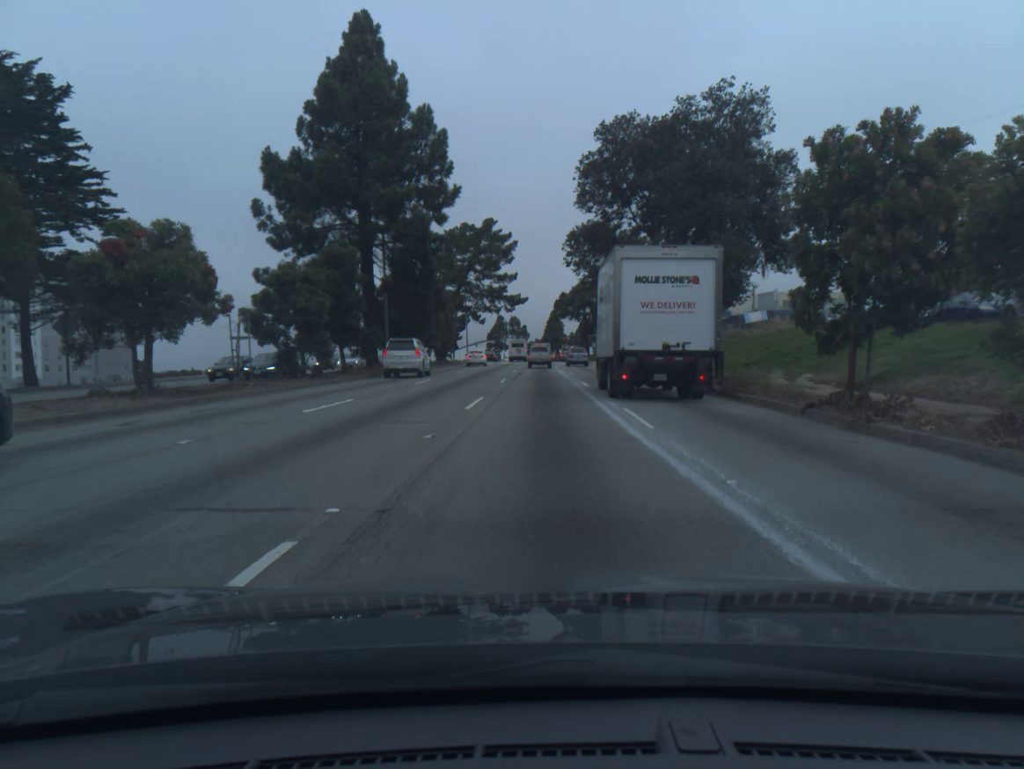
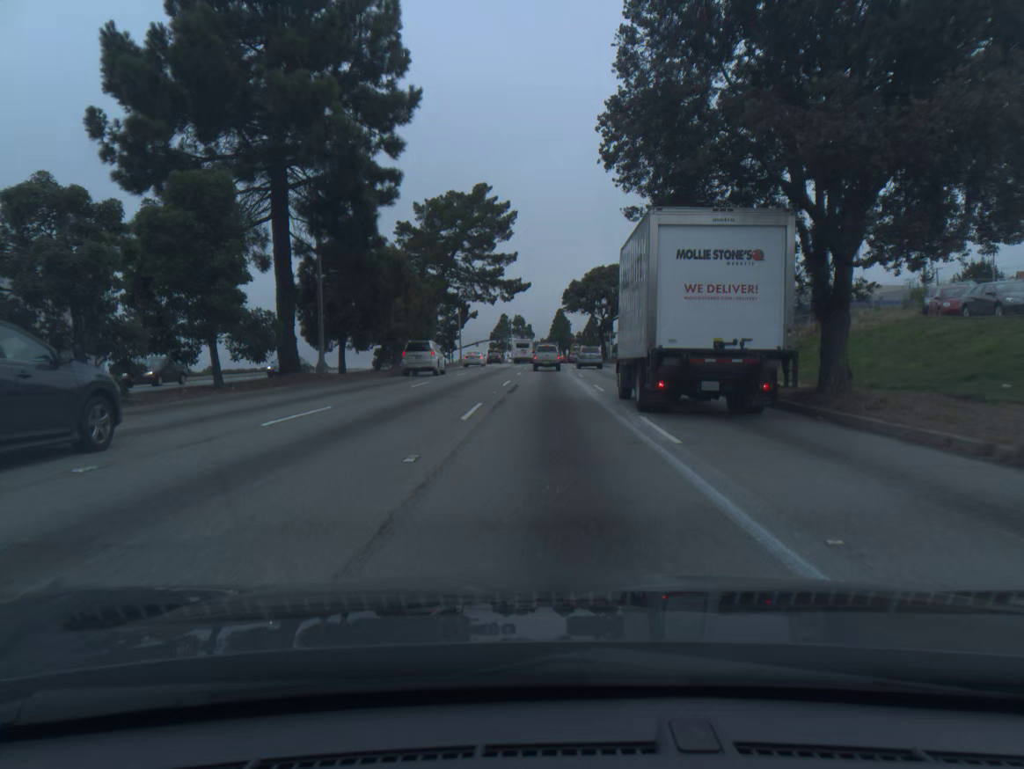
(-0.1, +17.2) m; 0°
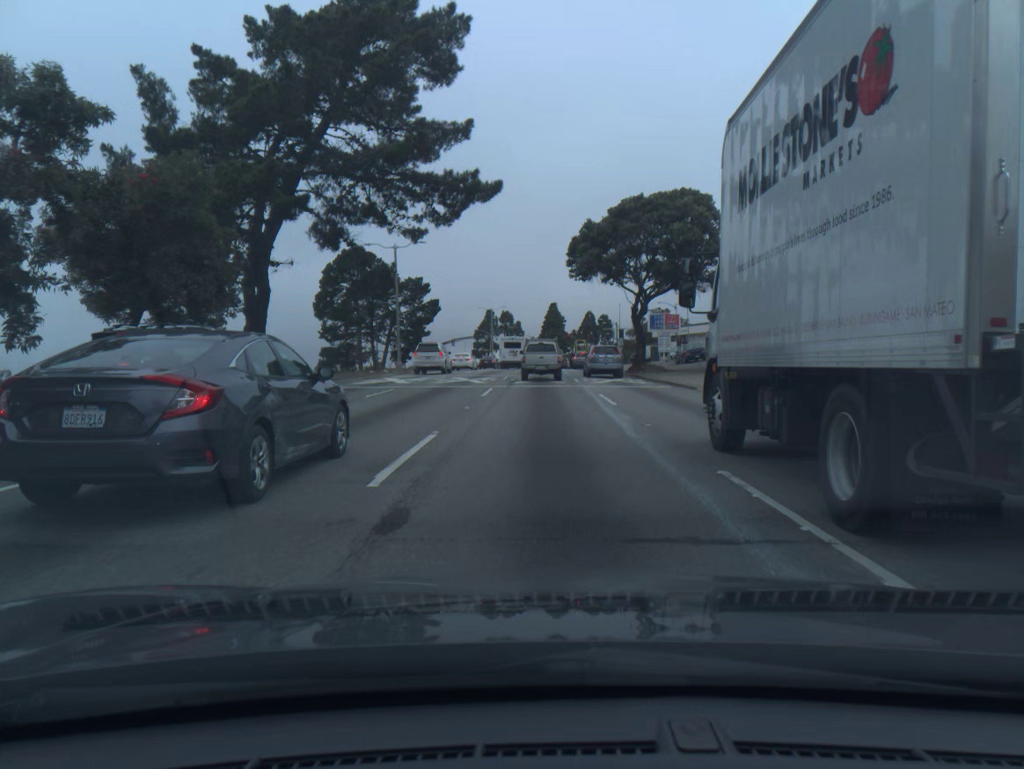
(+0.2, +36.0) m; +1°
